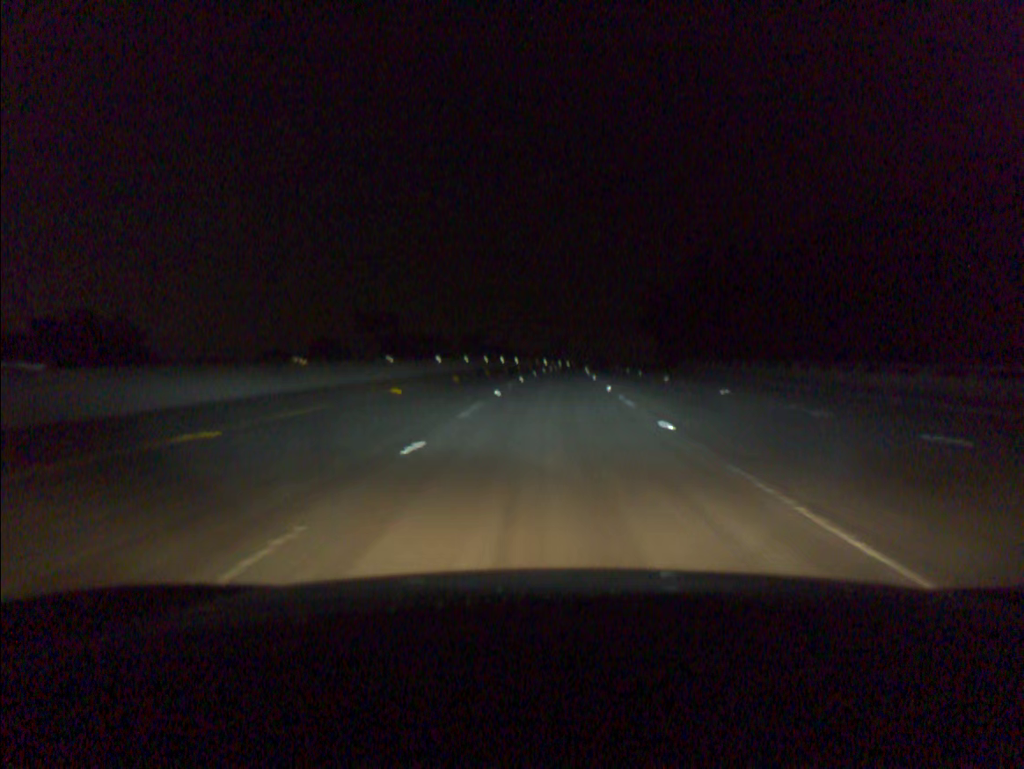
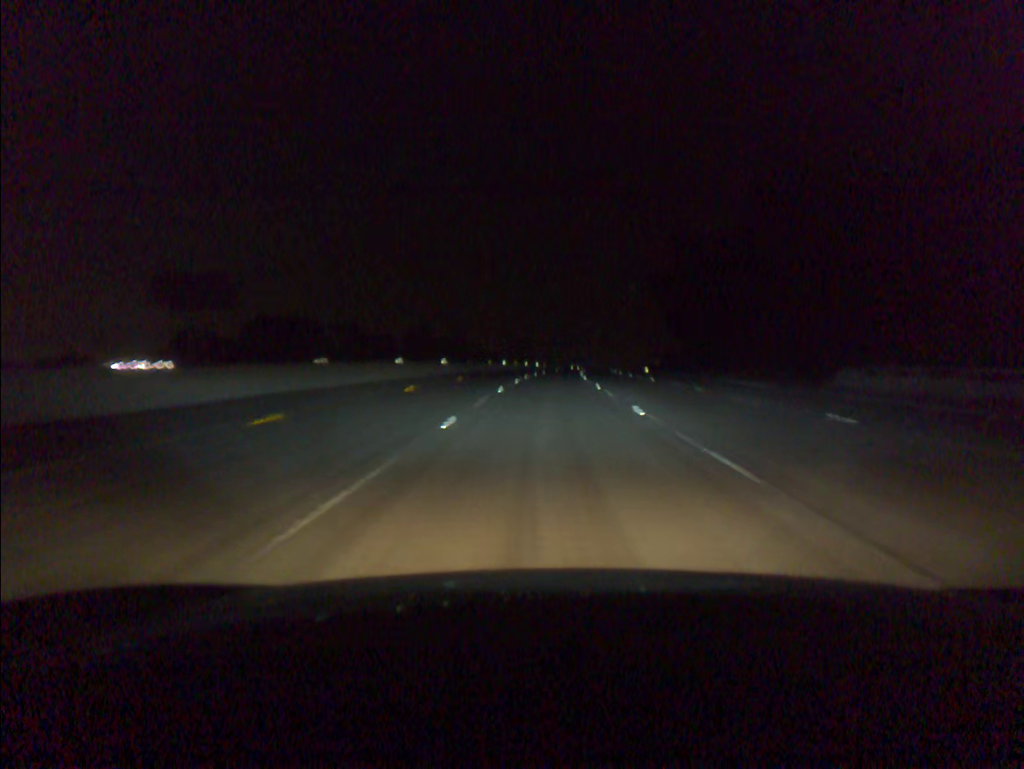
(+1.4, +54.7) m; +3°
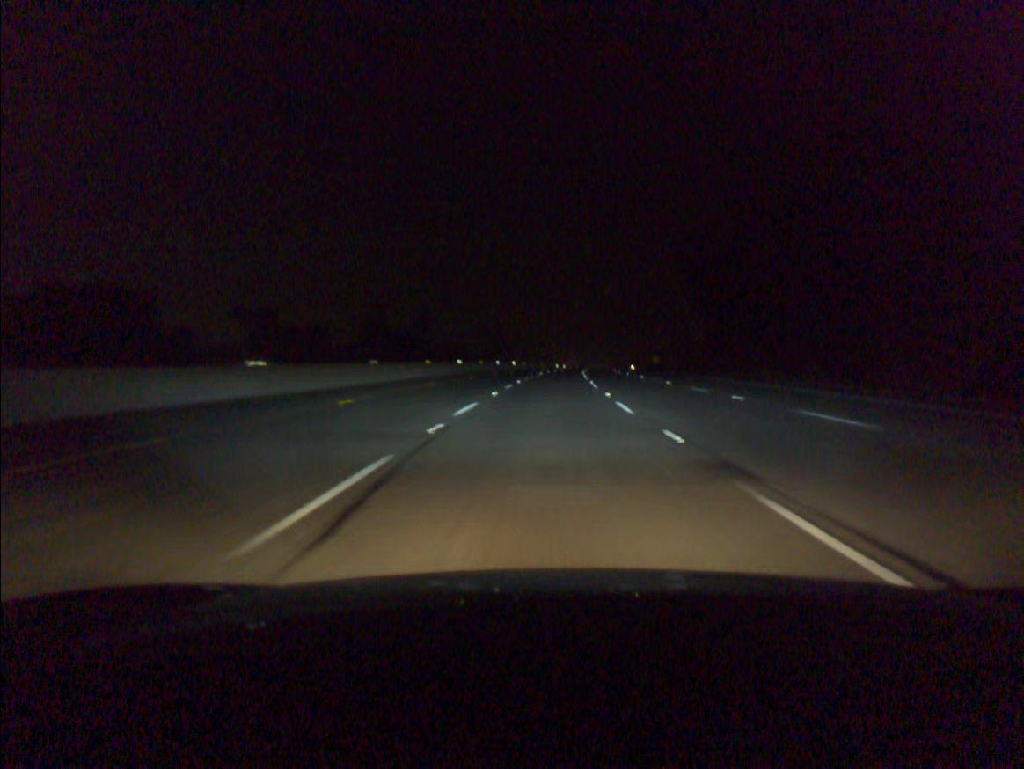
(+0.4, +36.6) m; +1°
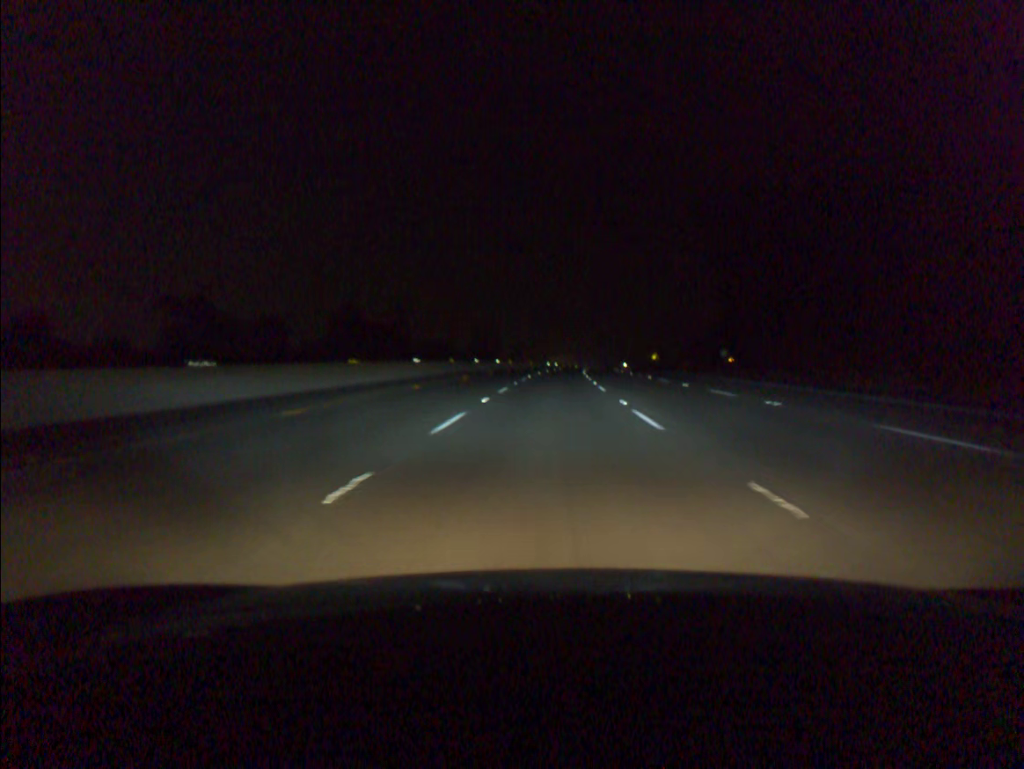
(+0.1, +18.3) m; +1°
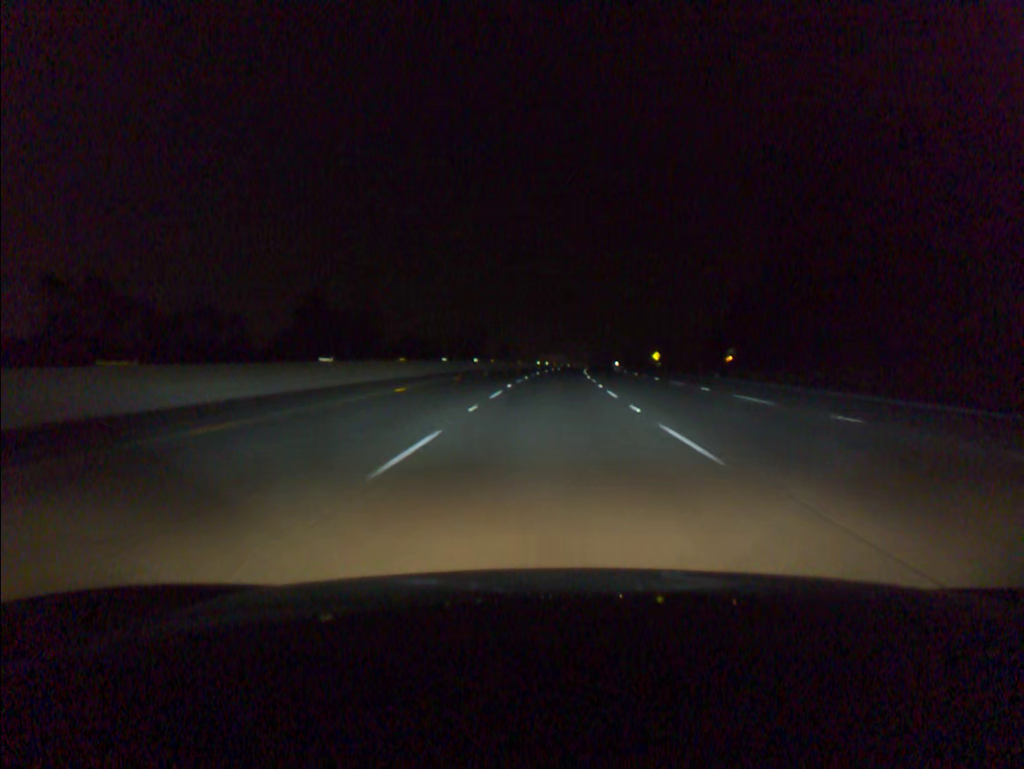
(+0.1, +18.4) m; +1°
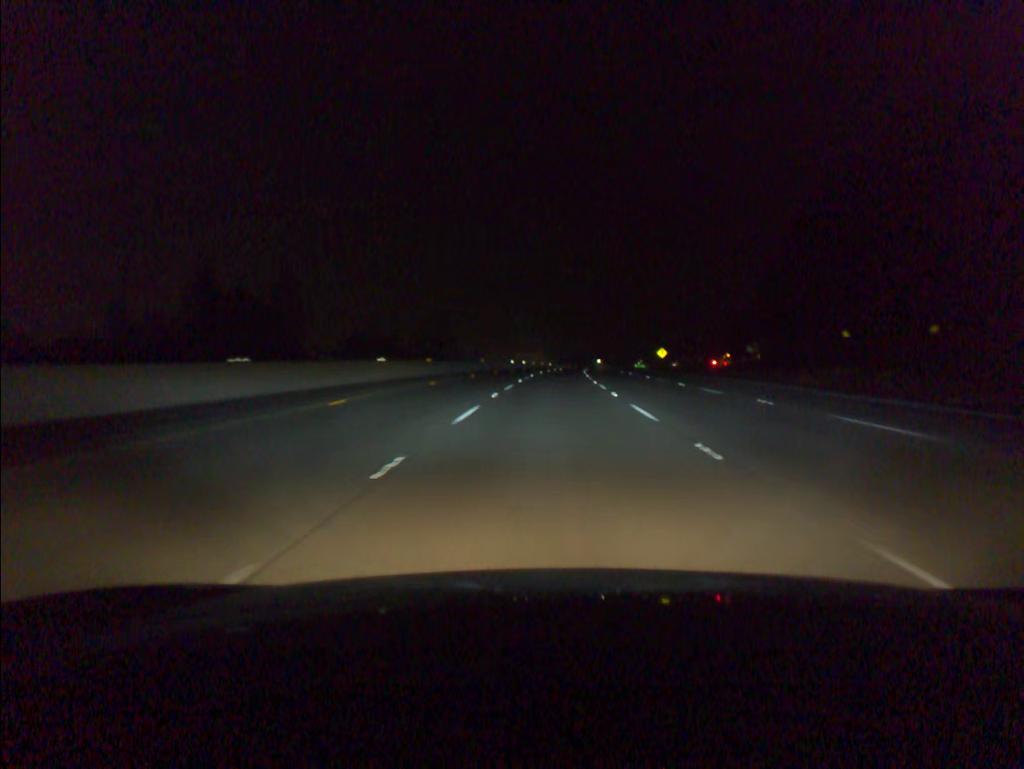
(+0.5, +36.7) m; +2°
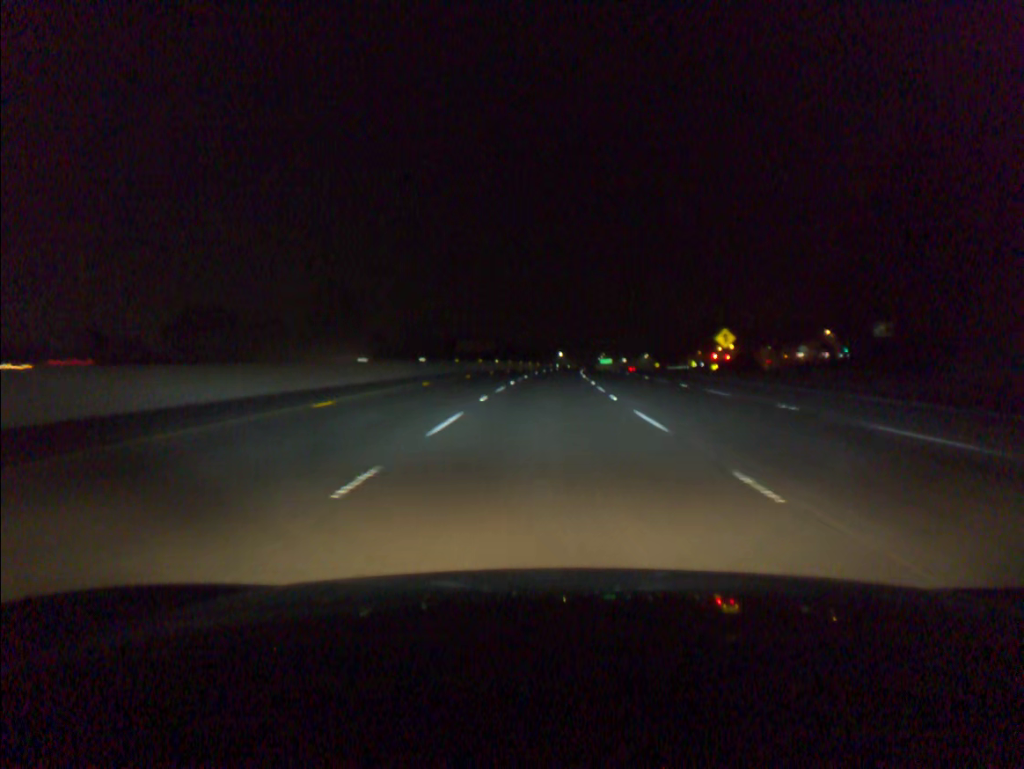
(+2.1, +73.6) m; +3°
